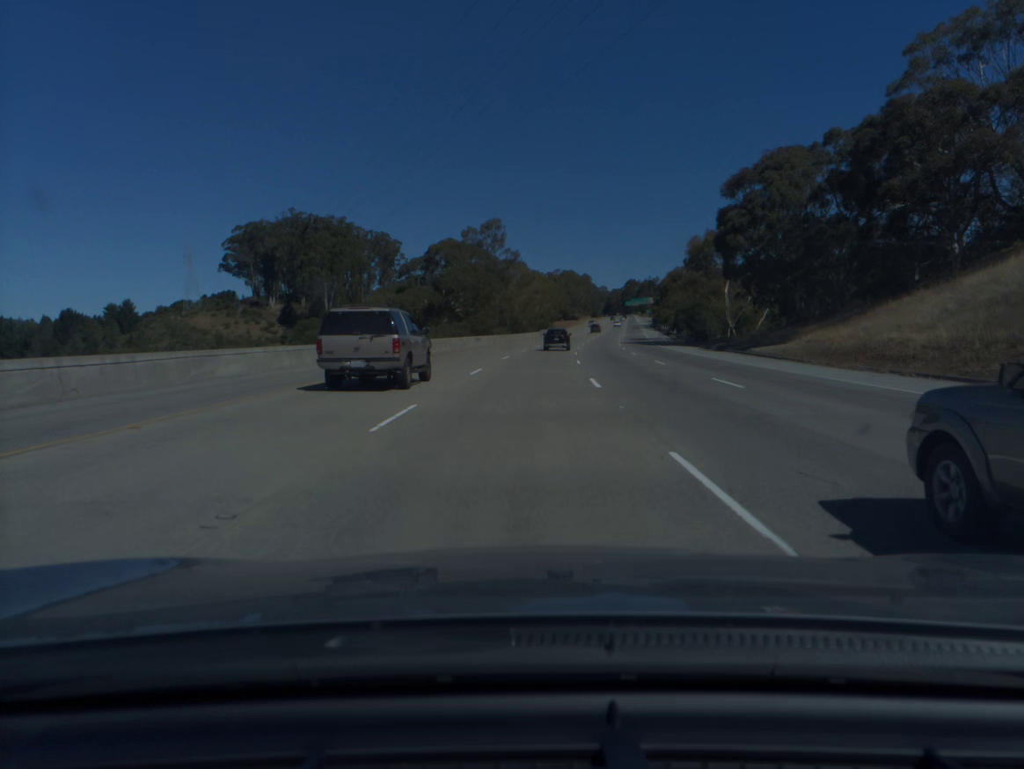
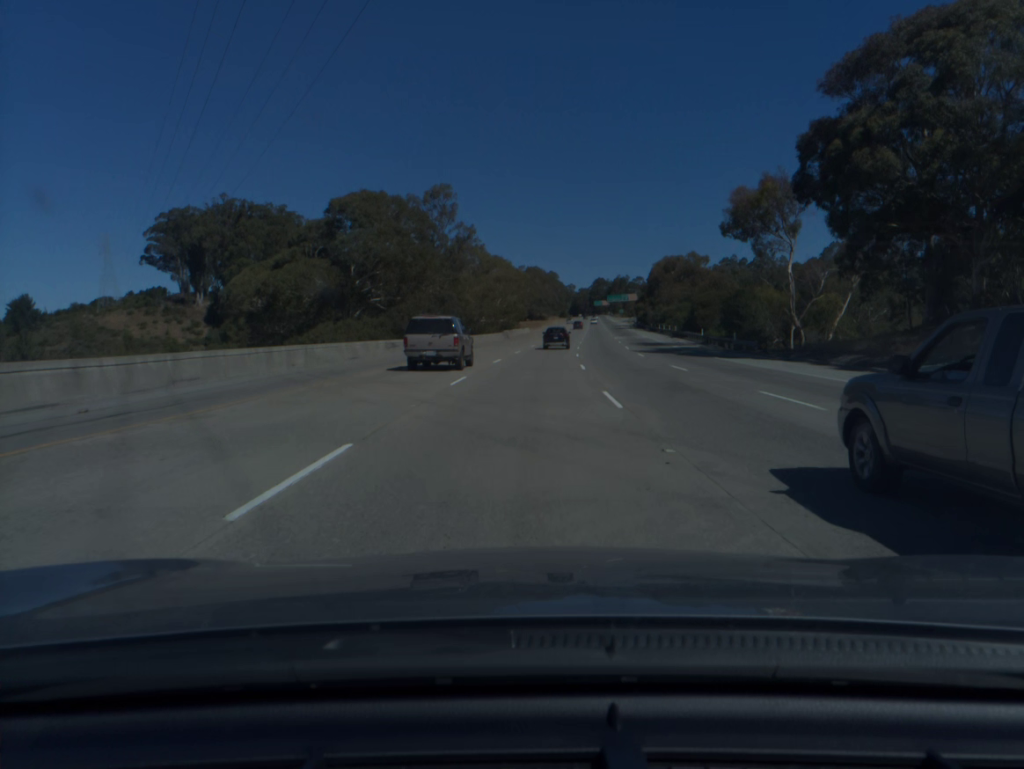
(+0.8, +34.7) m; +3°
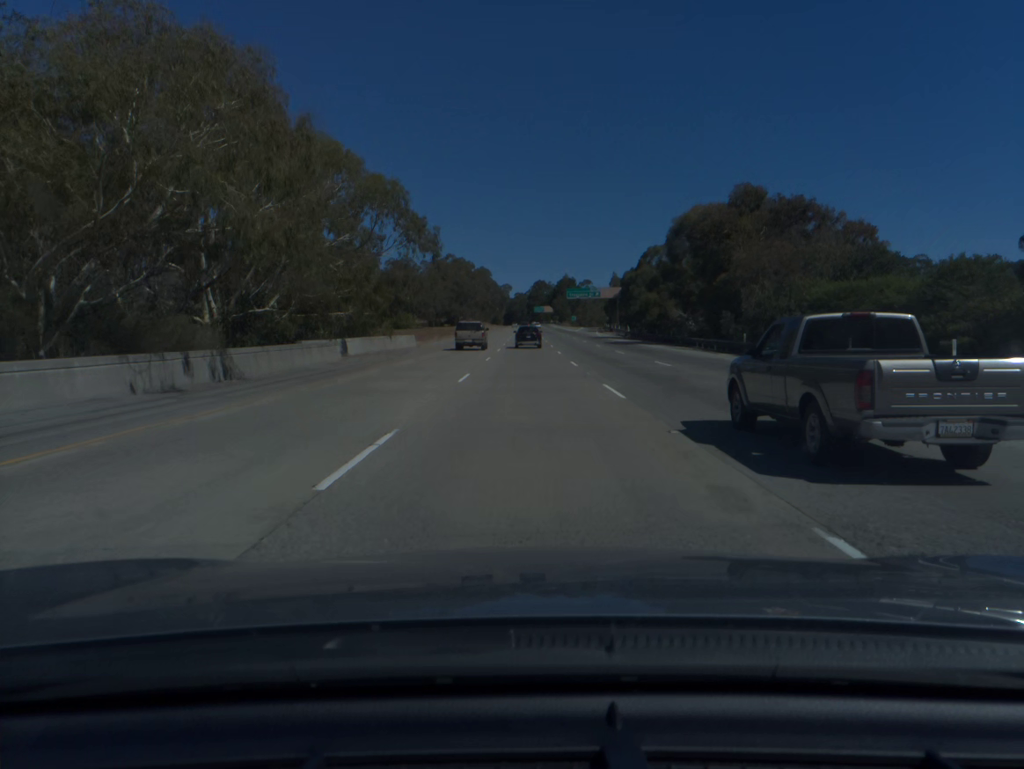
(+4.4, +86.3) m; +5°
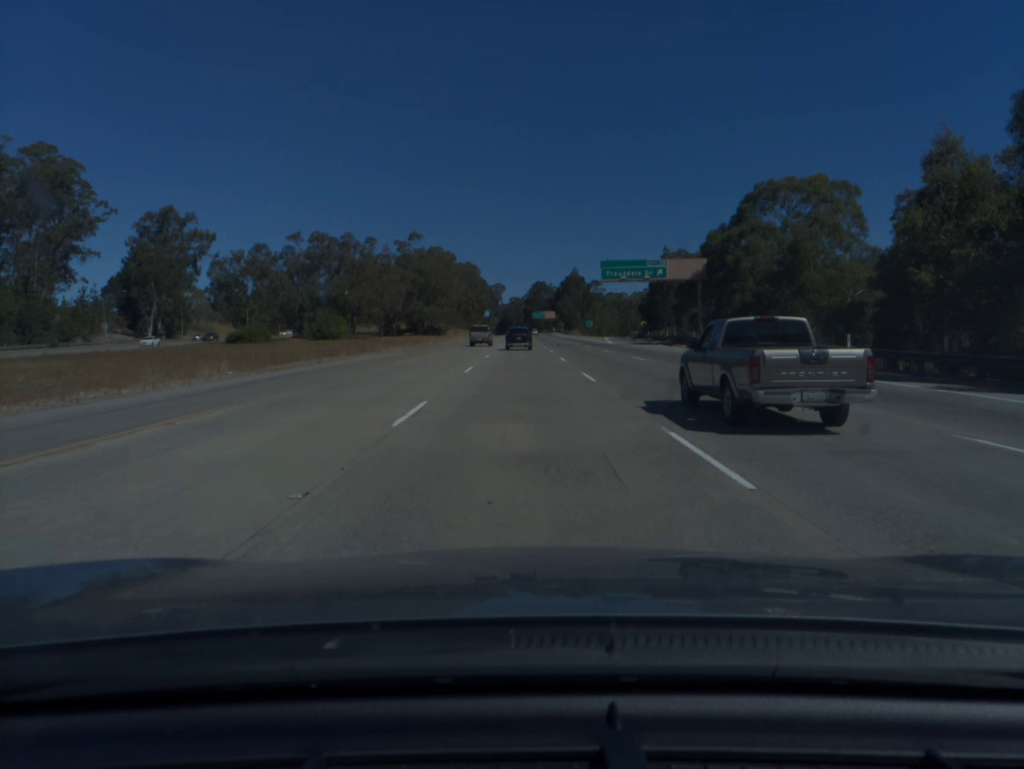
(+0.3, +68.6) m; 0°
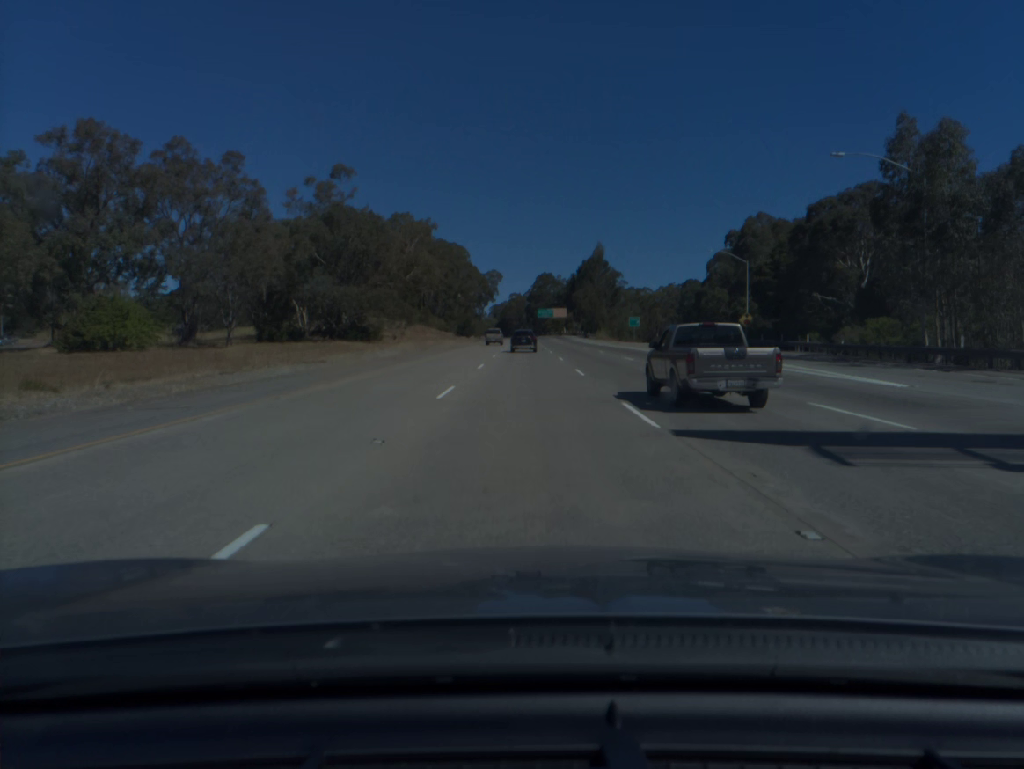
(-0.2, +68.1) m; 0°
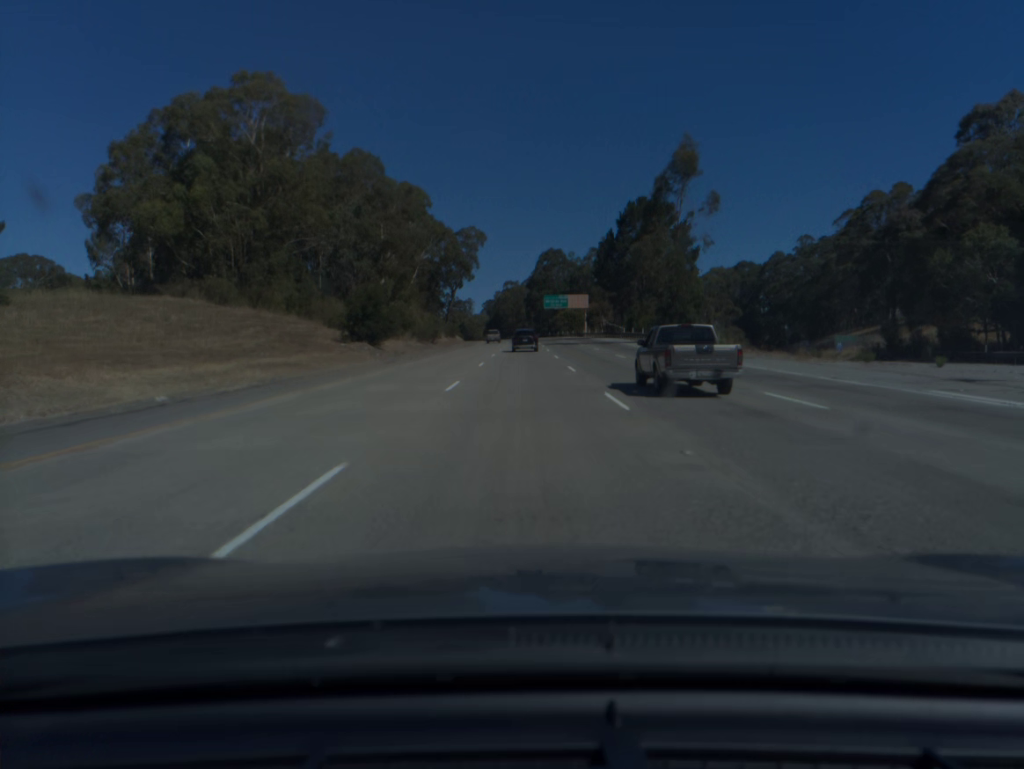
(+0.2, +85.4) m; 0°
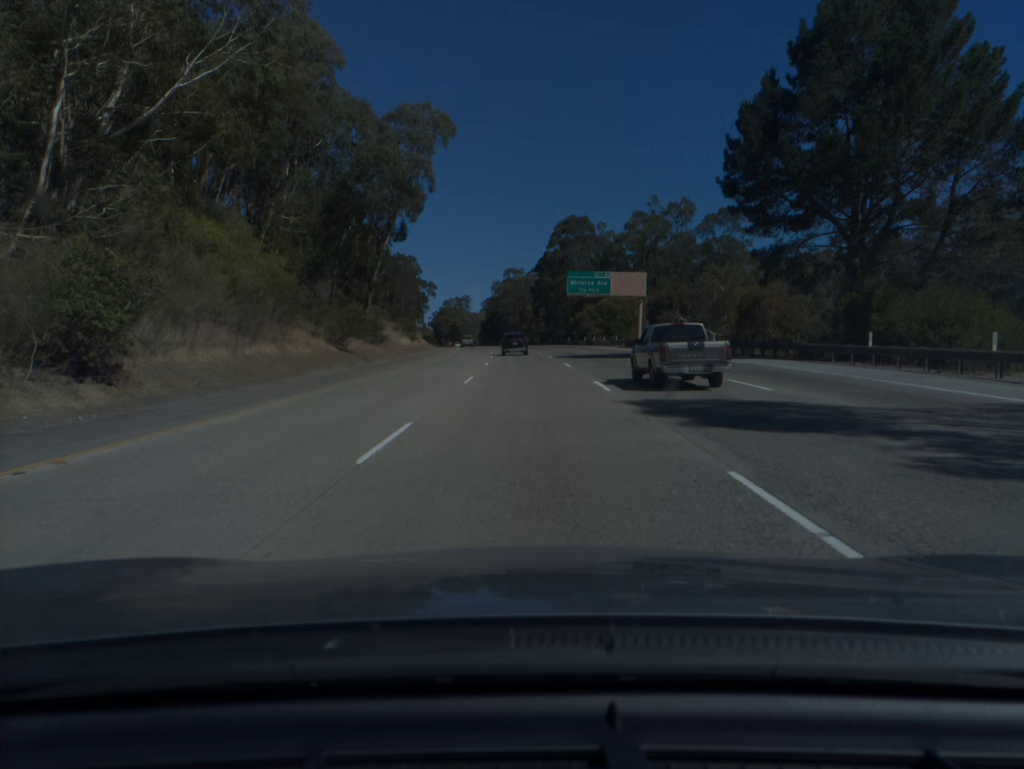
(-0.2, +68.9) m; -1°
